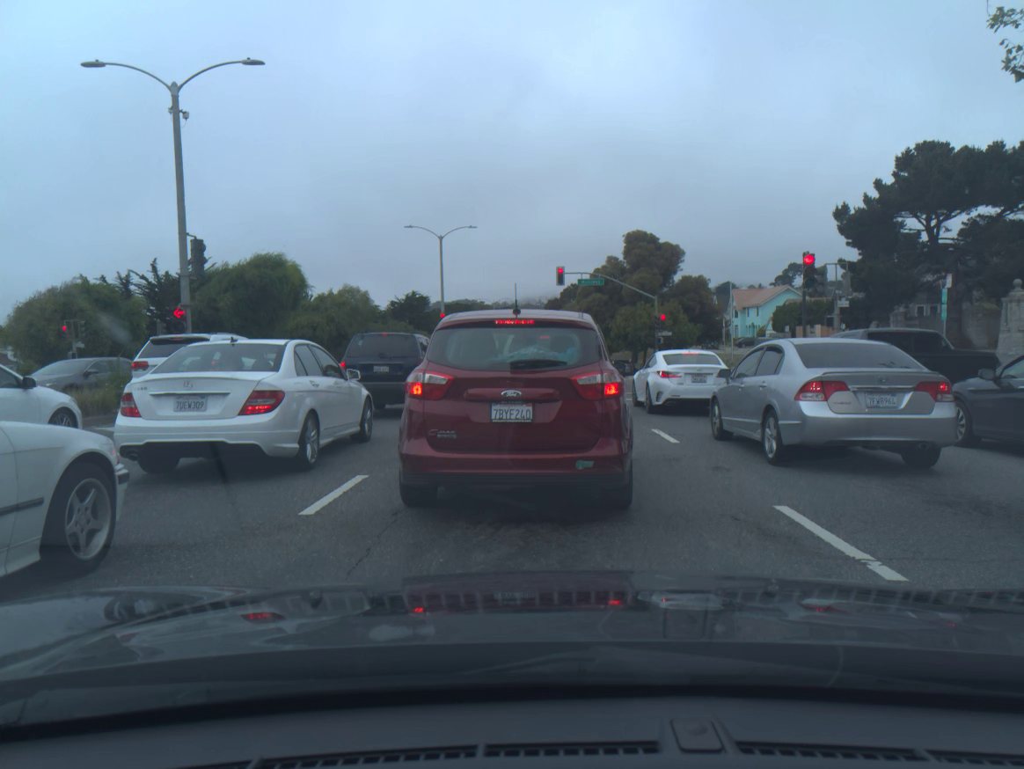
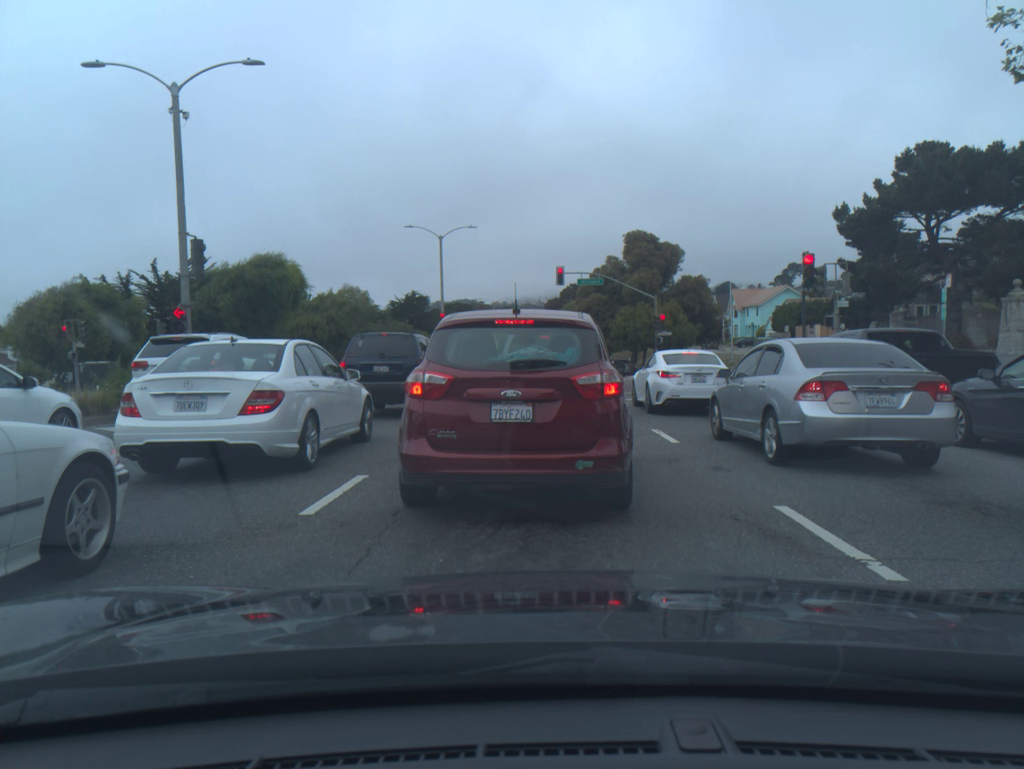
(0.0, 0.0) m; 0°
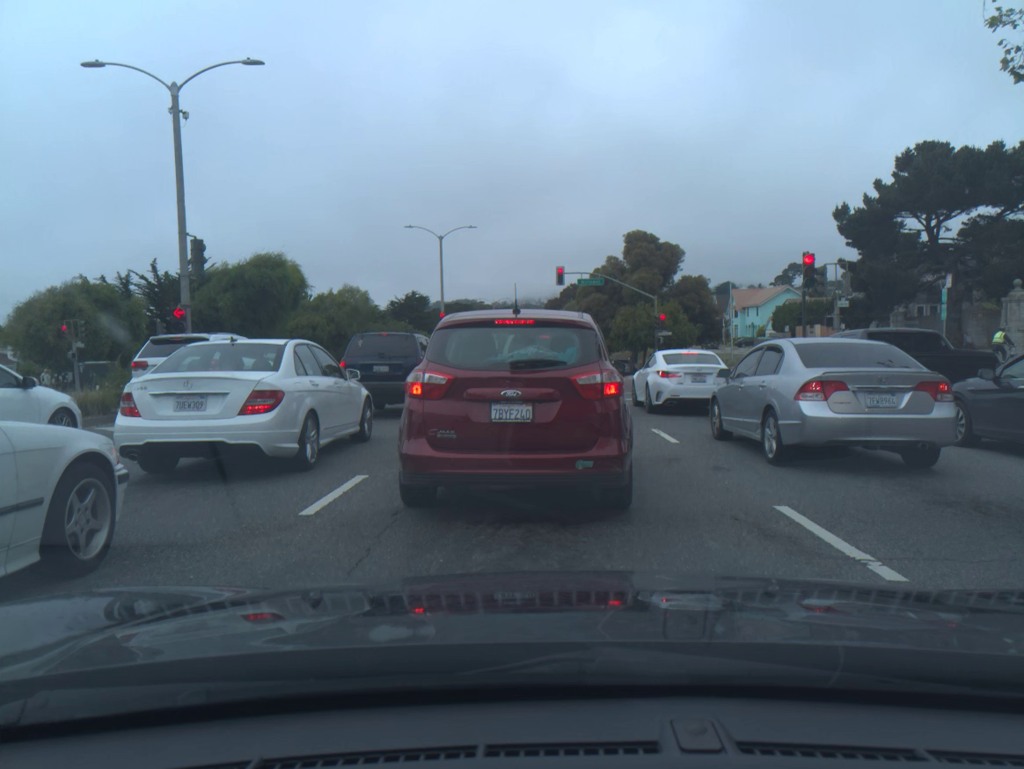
(0.0, 0.0) m; 0°
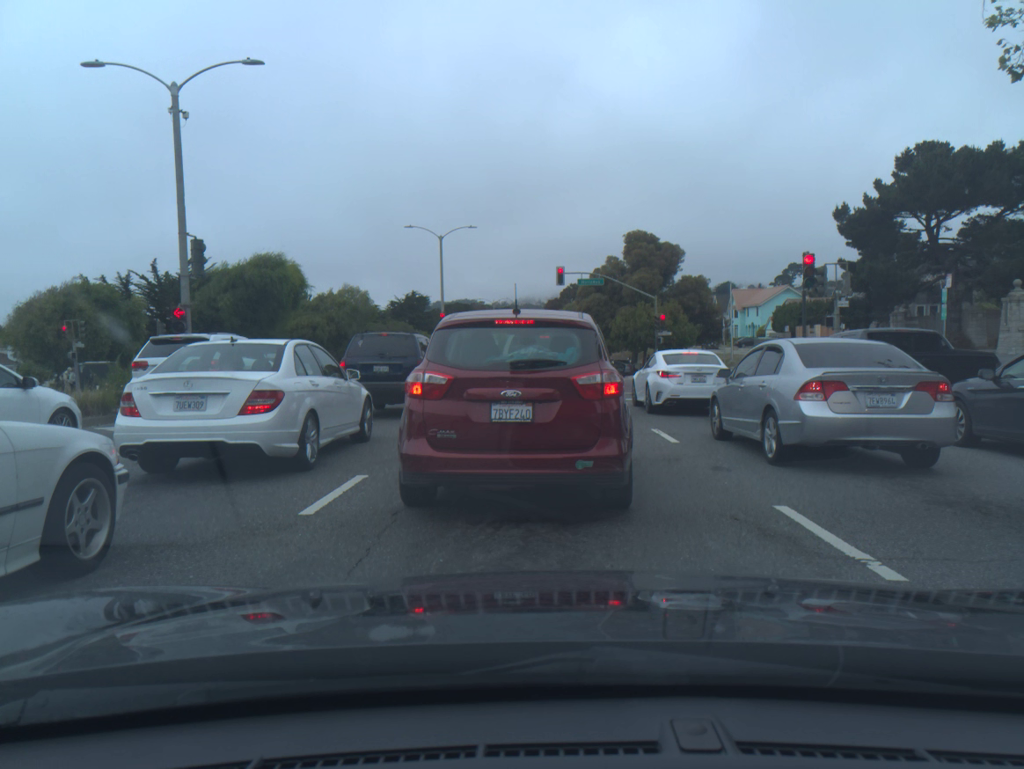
(0.0, 0.0) m; 0°
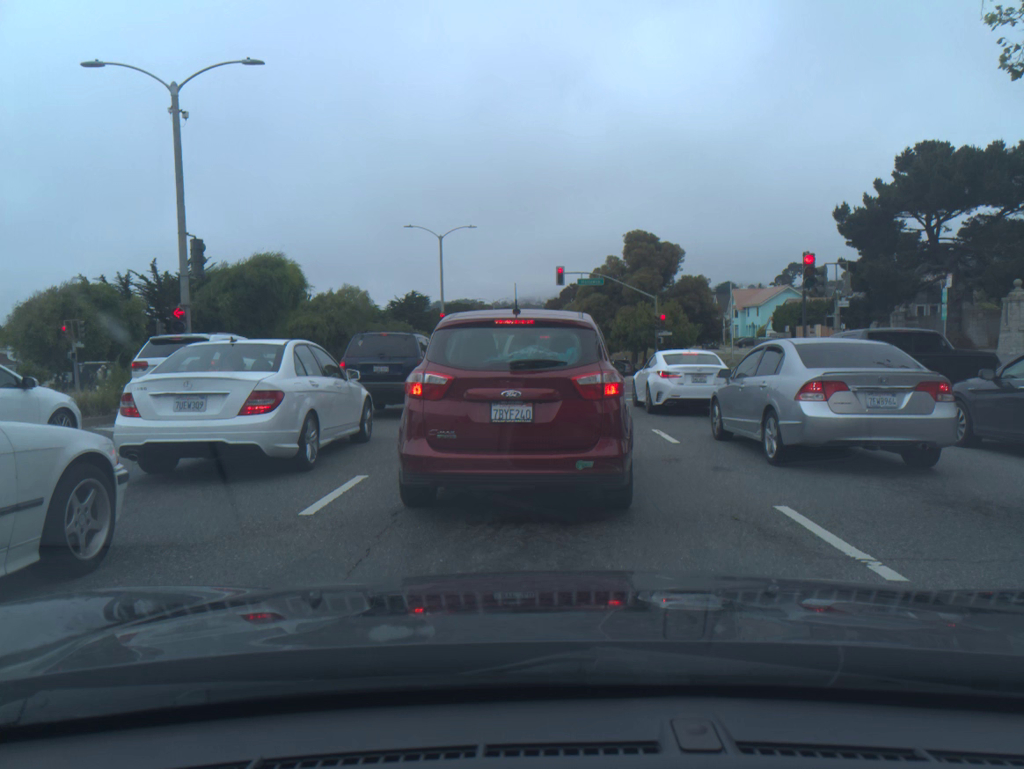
(0.0, 0.0) m; 0°
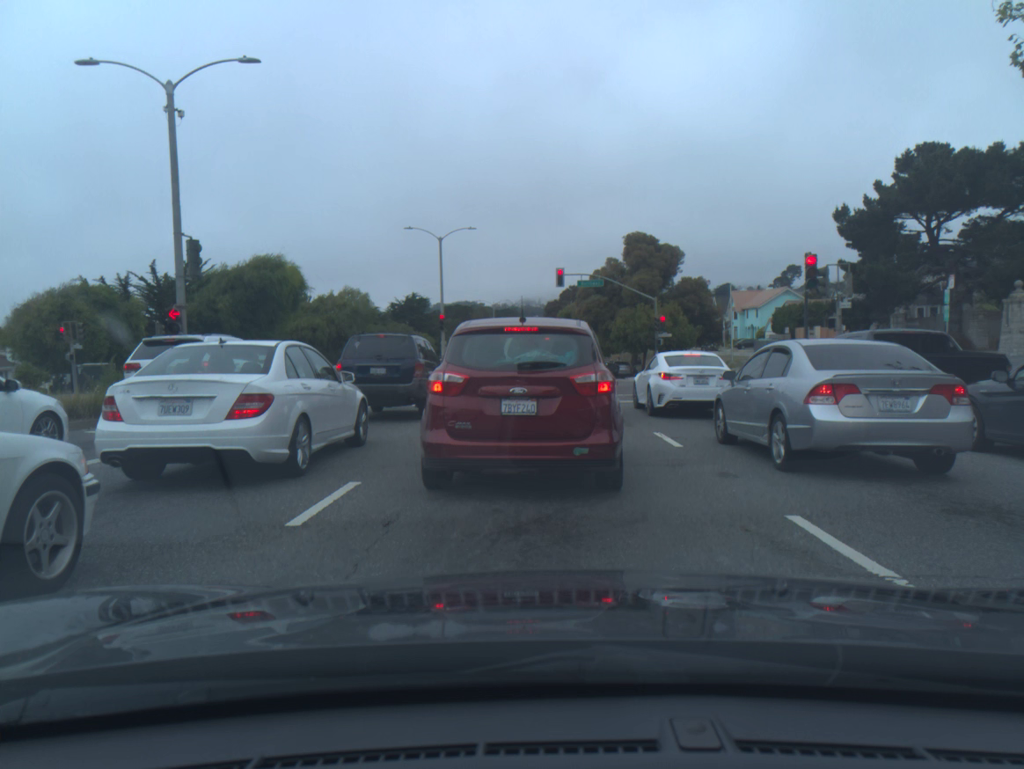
(0.0, +0.3) m; 0°
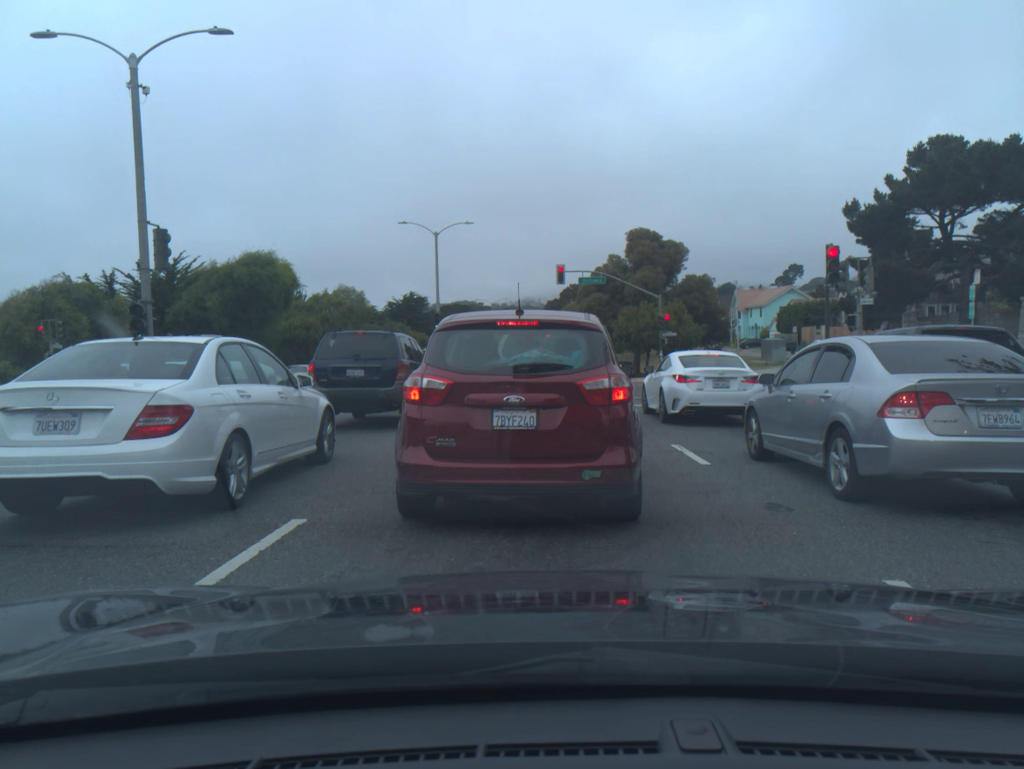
(0.0, +1.6) m; 0°
